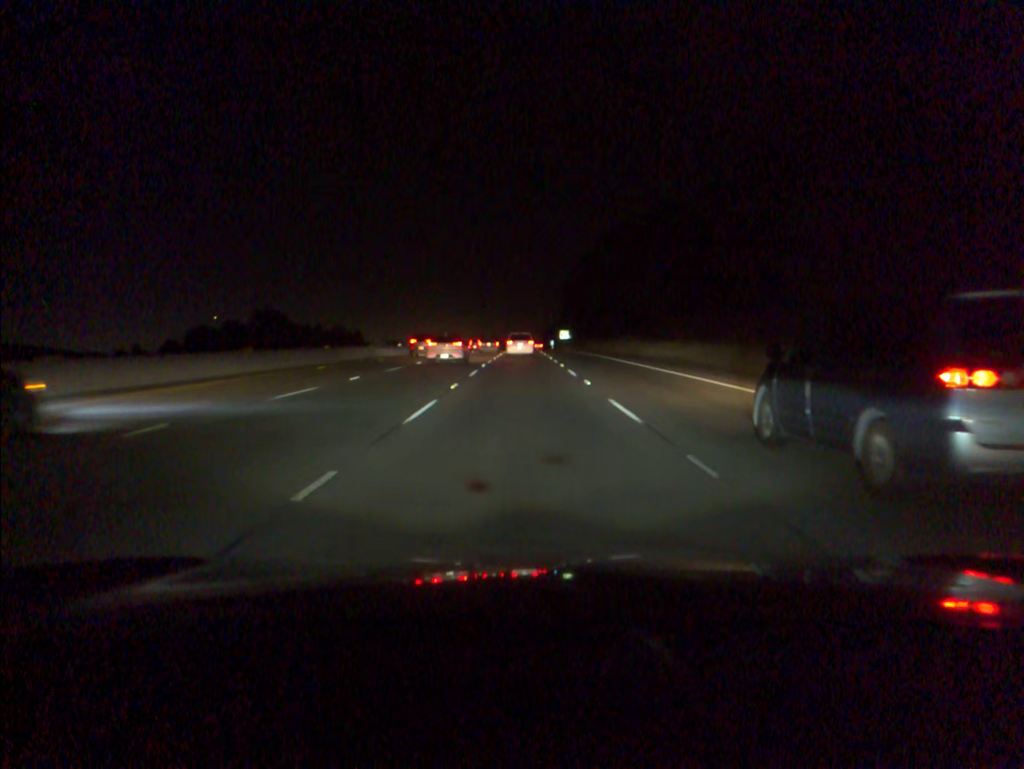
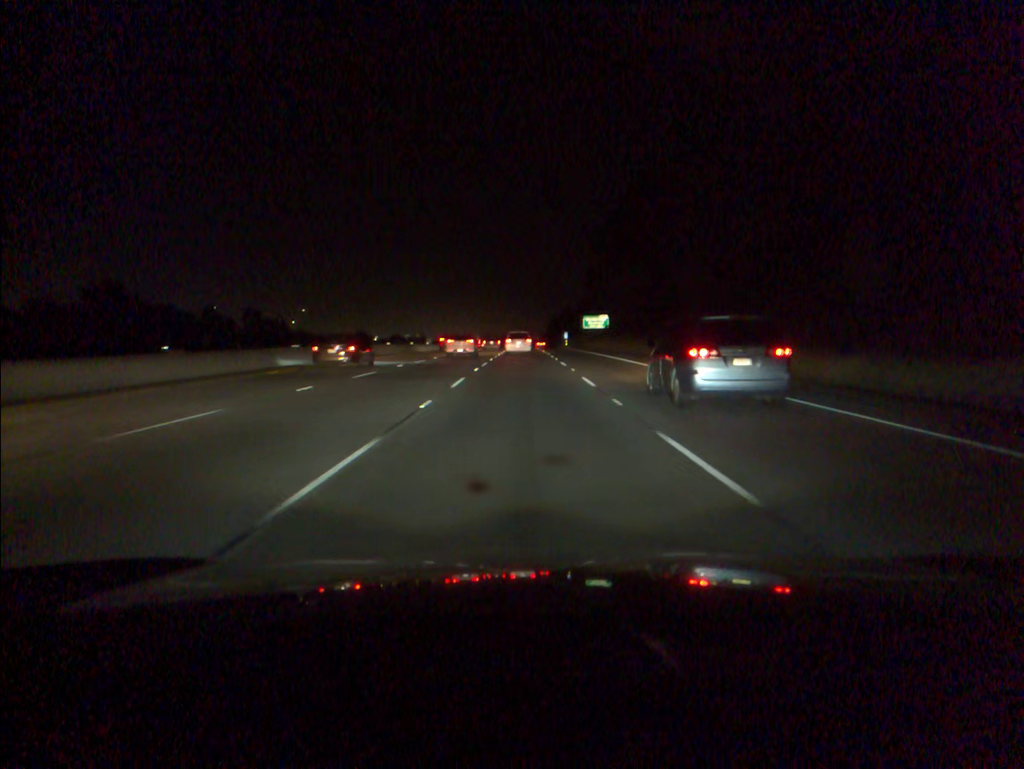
(-0.2, +79.9) m; 0°
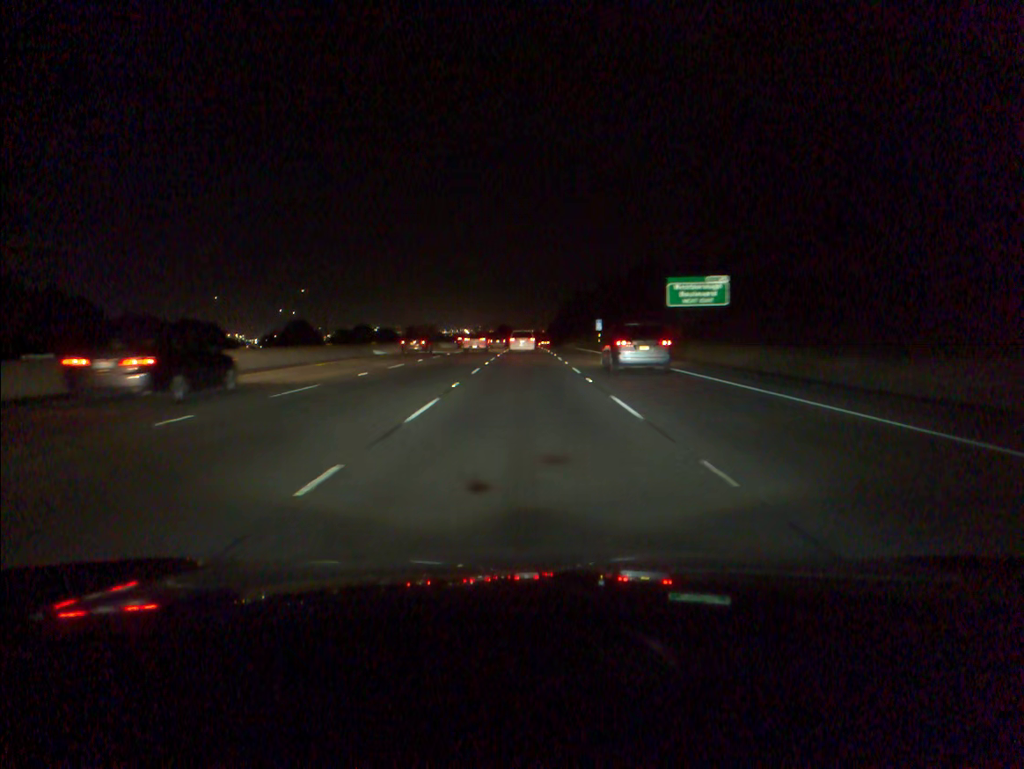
(-0.1, +81.3) m; 0°
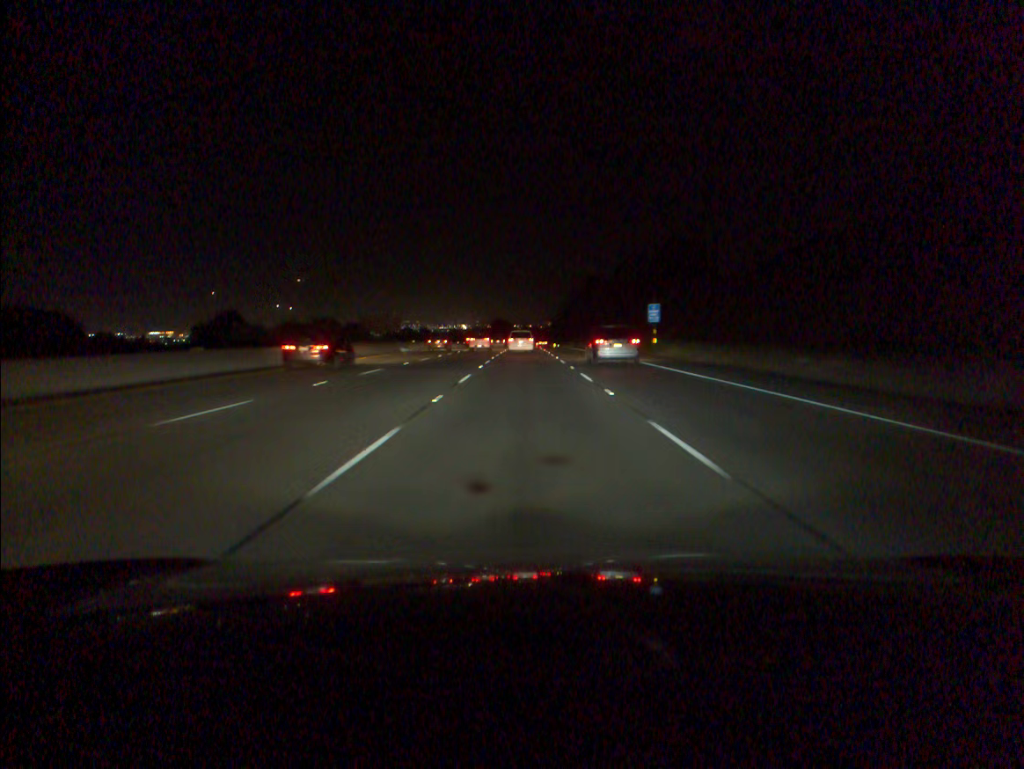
(+0.1, +49.1) m; 0°
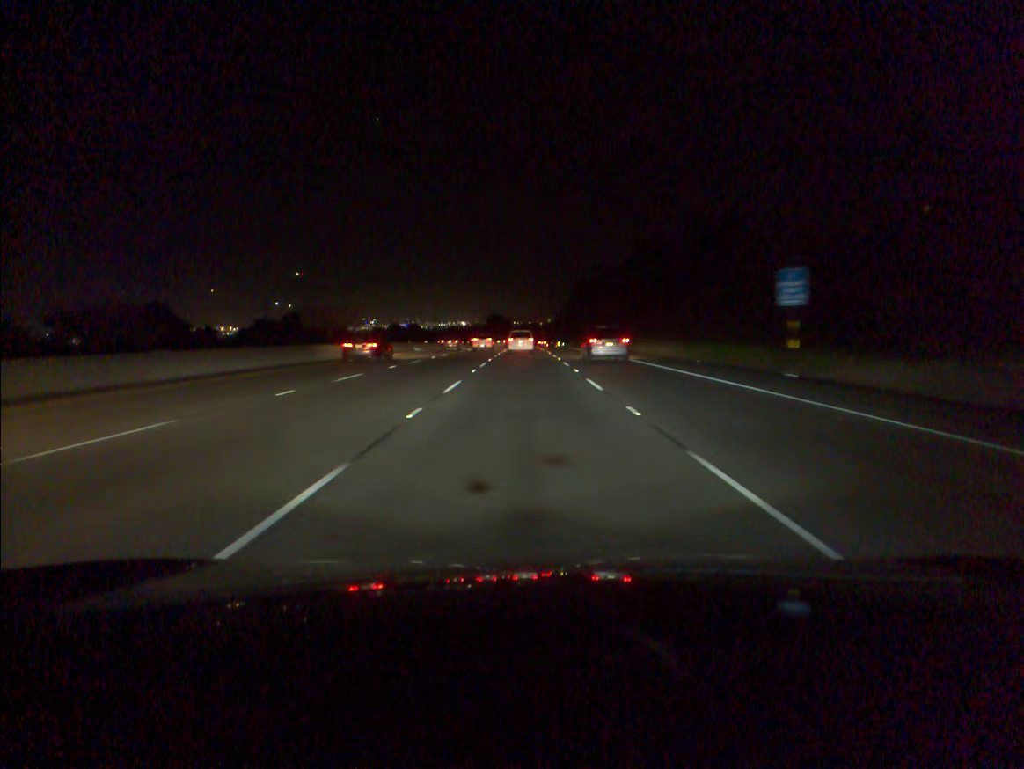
(0.0, +32.7) m; 0°
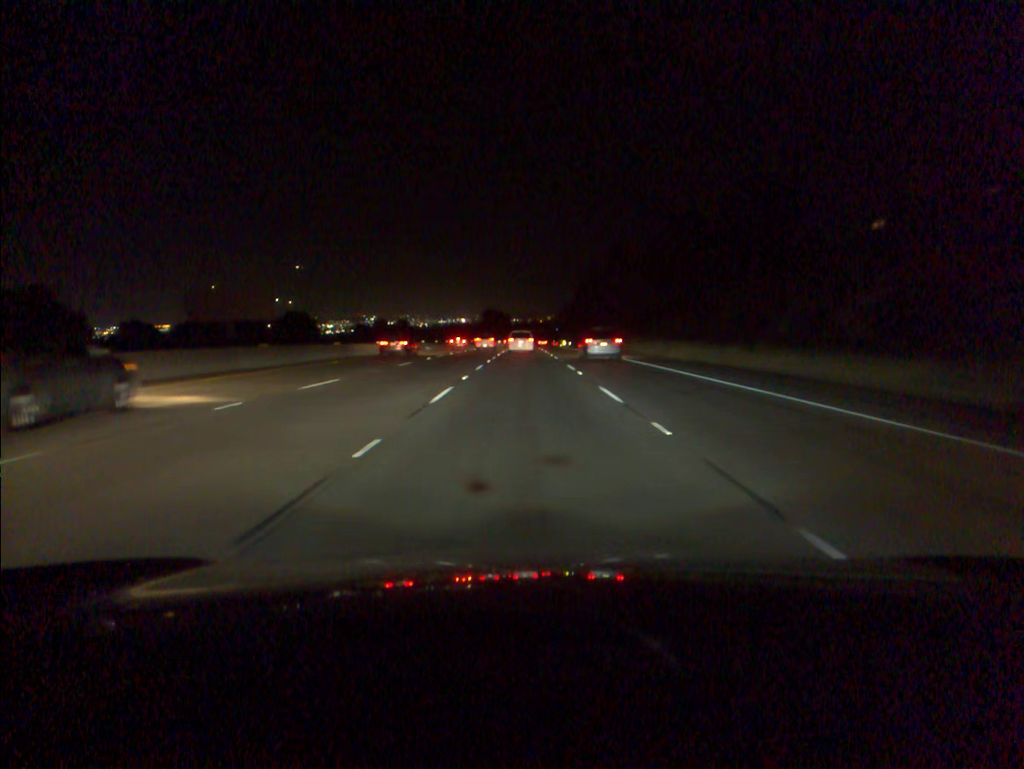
(0.0, +32.7) m; 0°
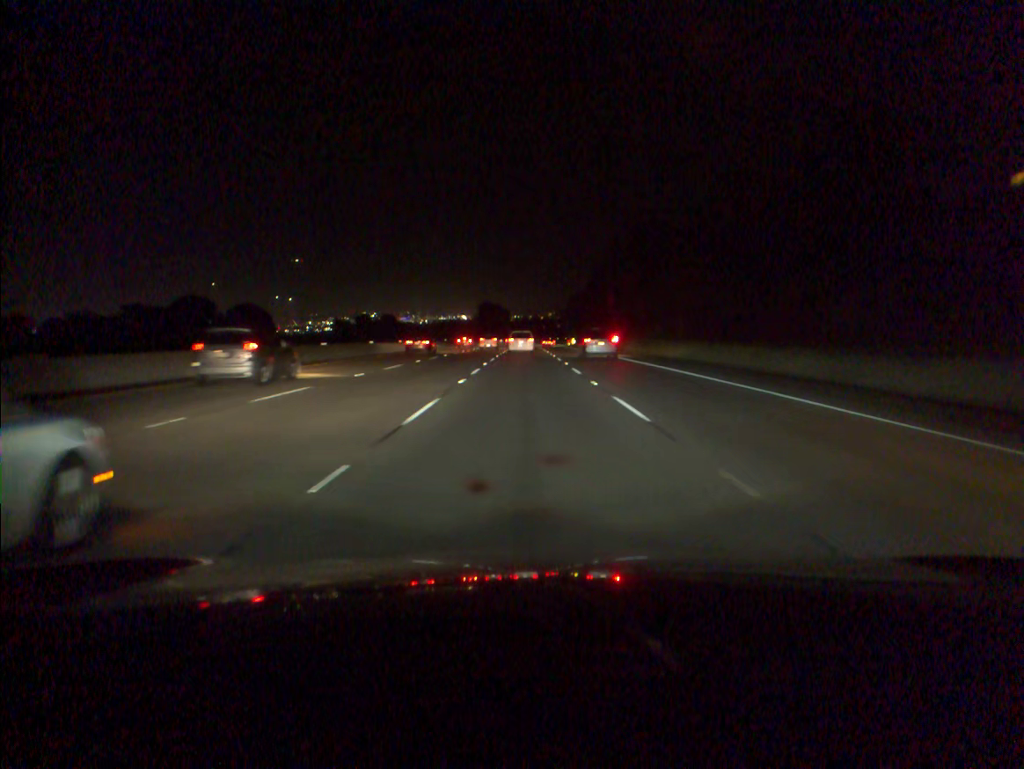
(0.0, +32.7) m; 0°
